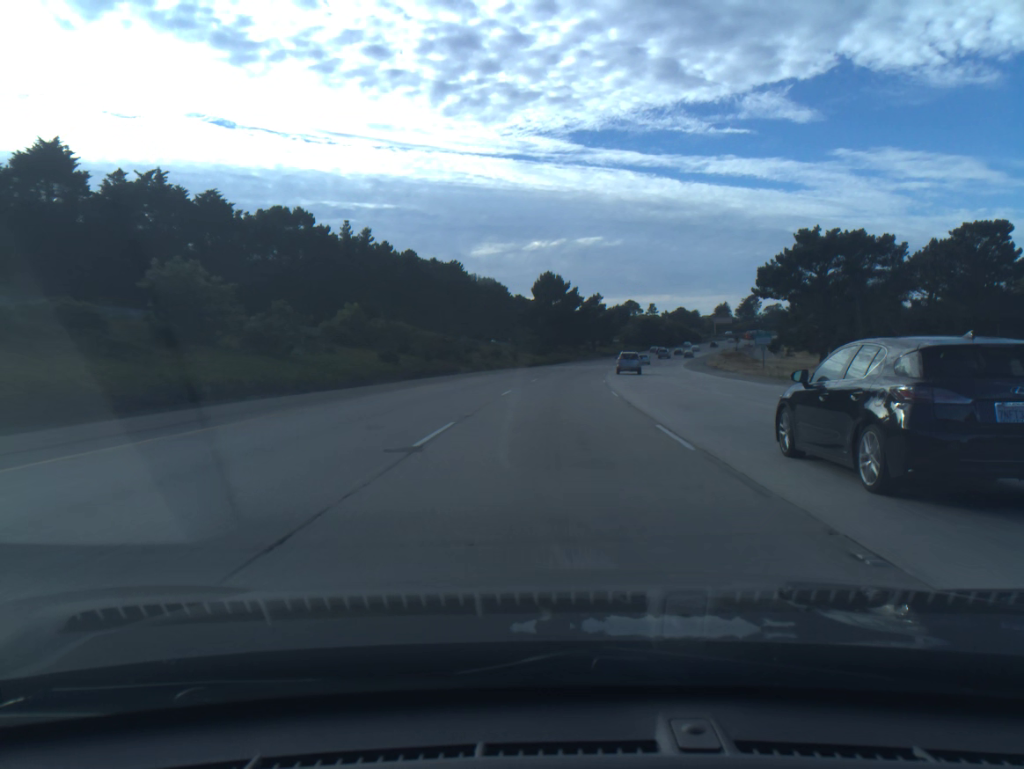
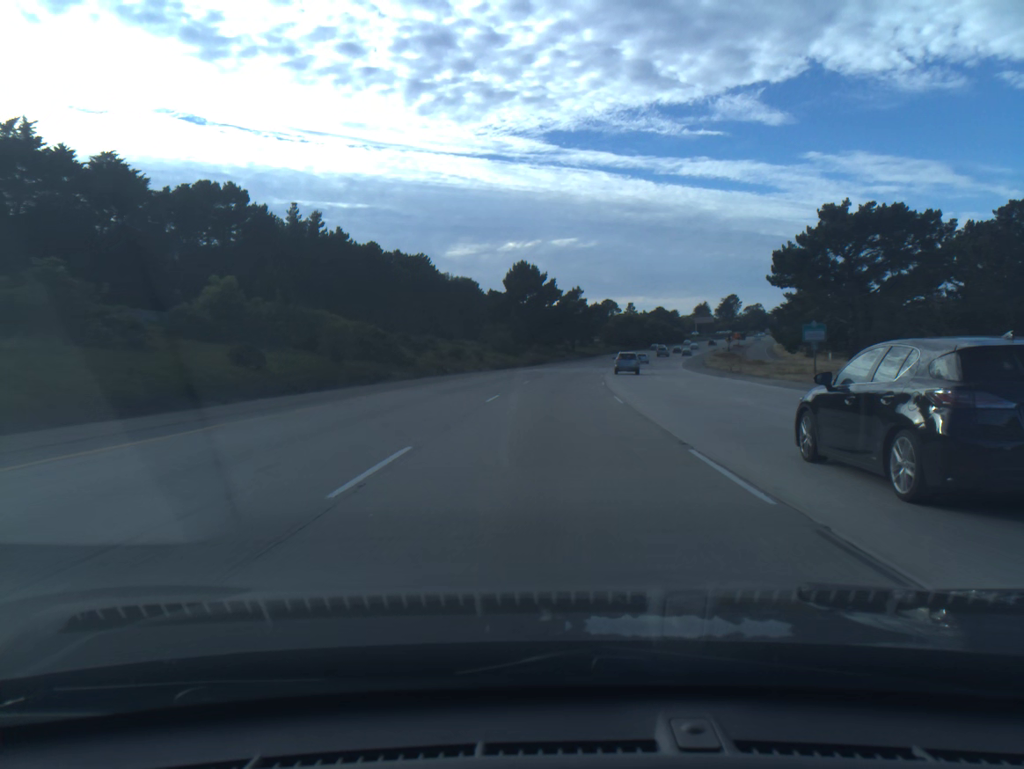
(+0.3, +18.3) m; +2°
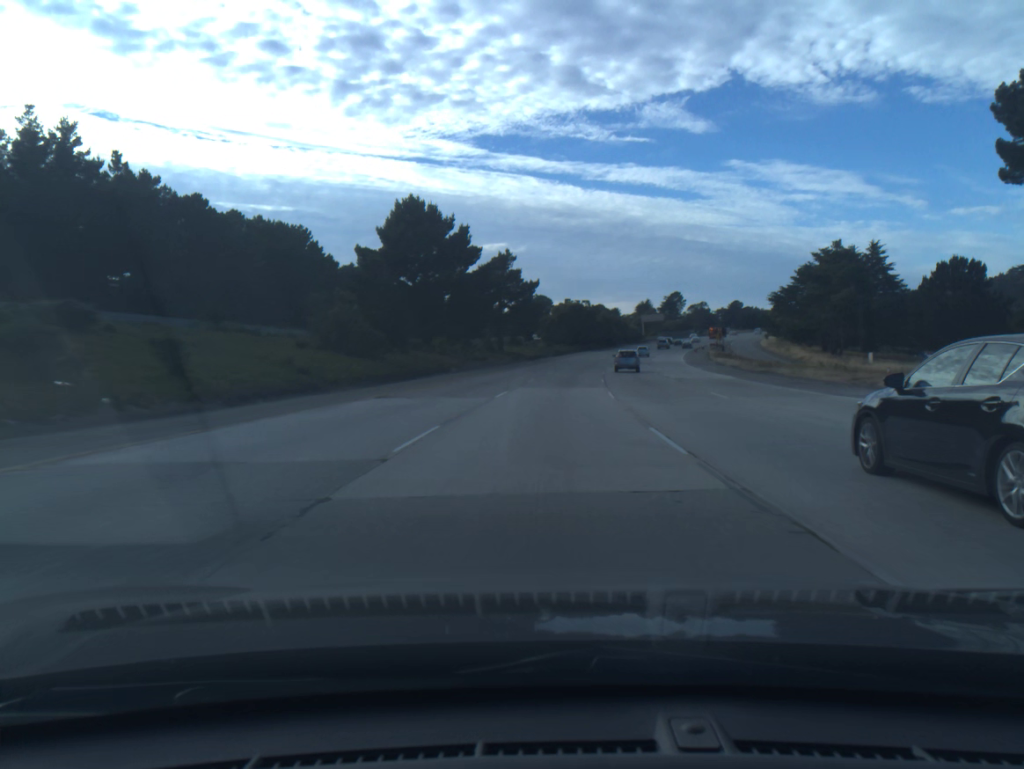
(+2.5, +55.0) m; +5°
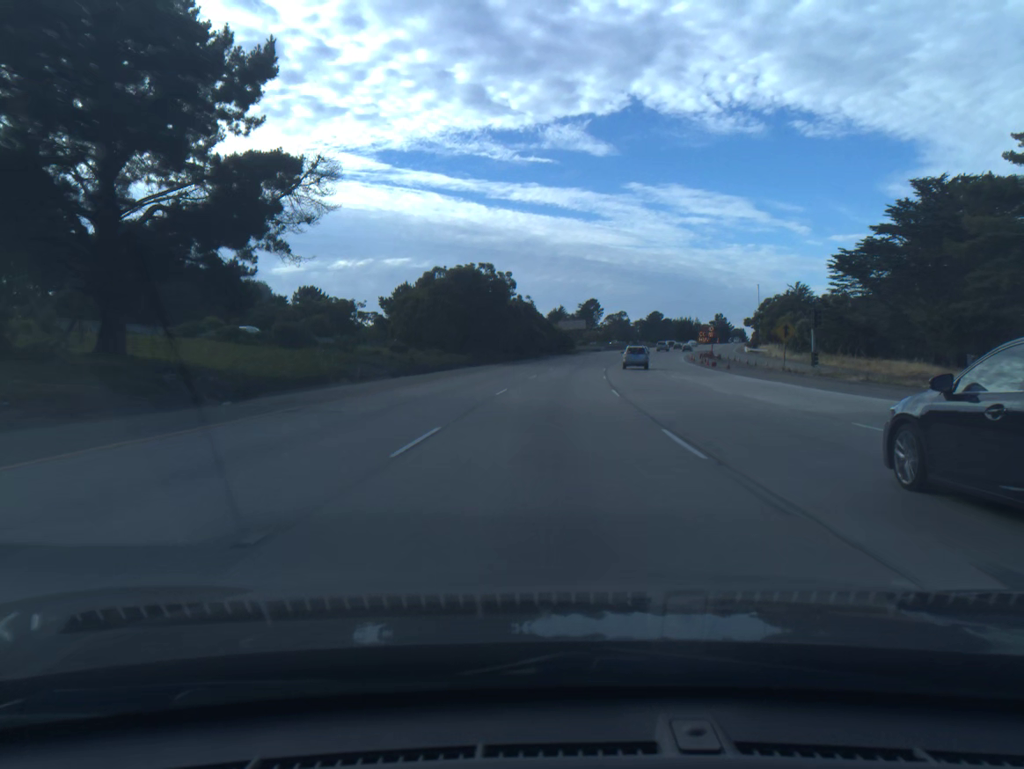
(+4.4, +73.2) m; +7°
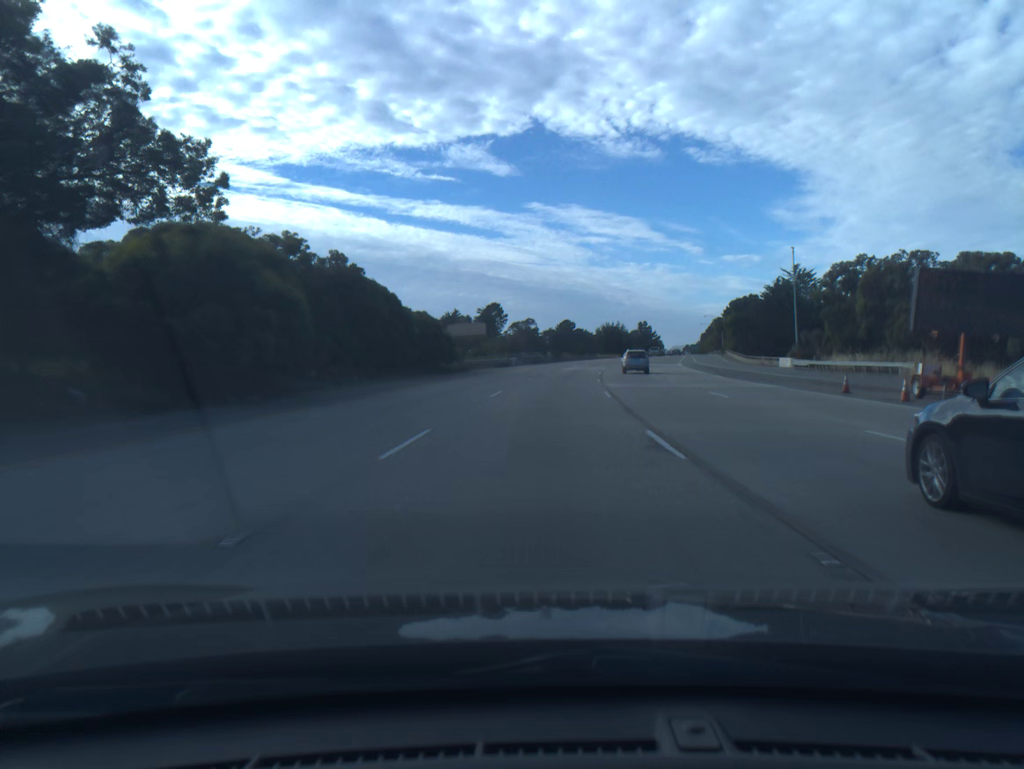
(+4.5, +72.6) m; +7°
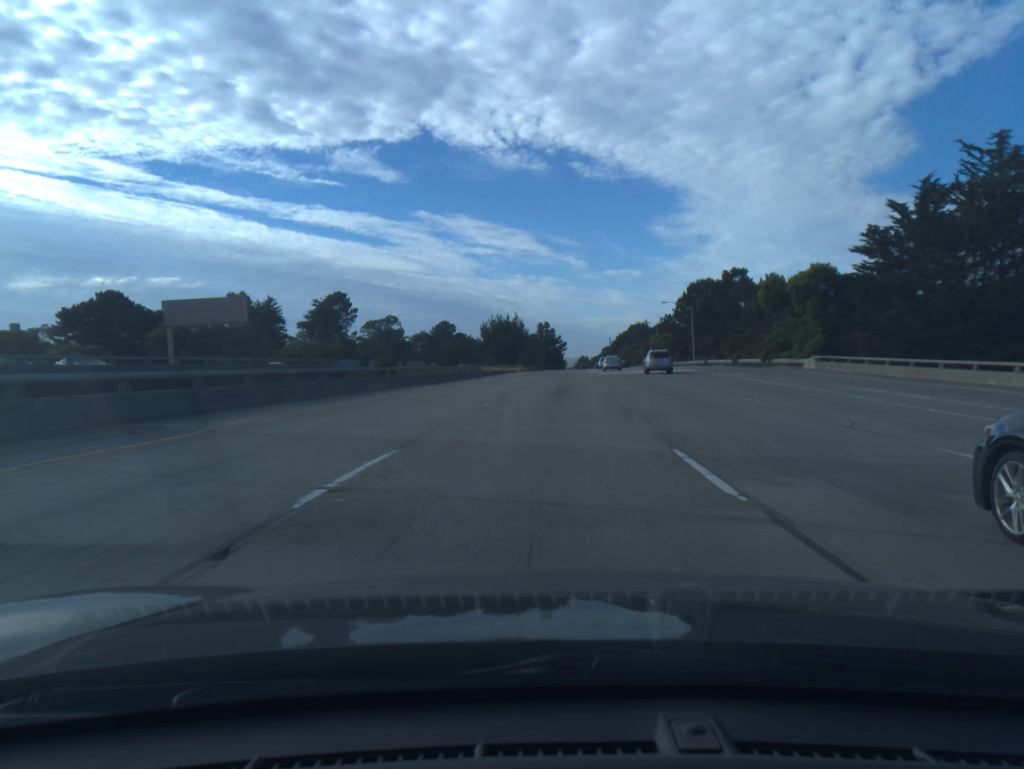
(+6.6, +90.1) m; +8°
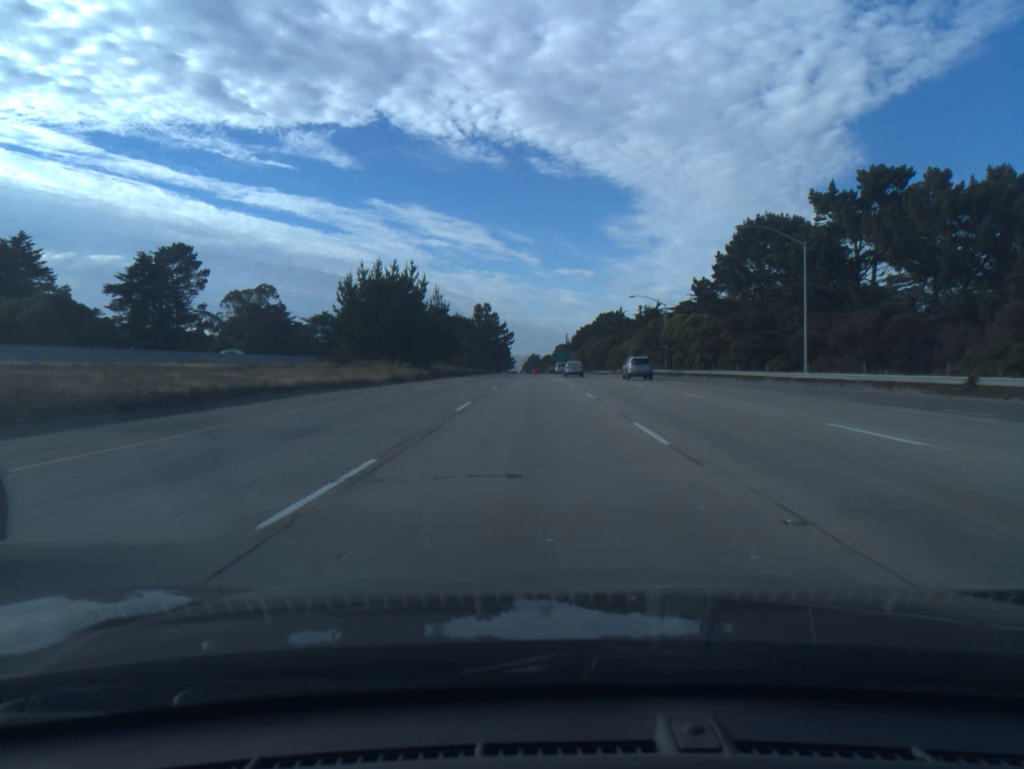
(+3.2, +72.2) m; +4°
